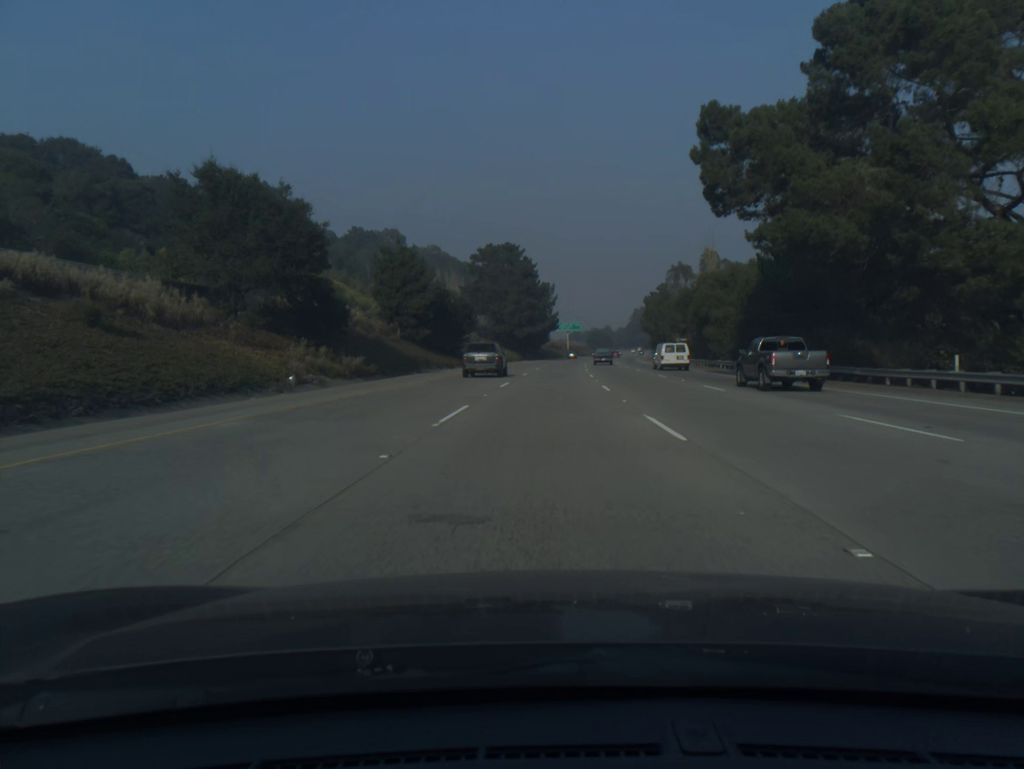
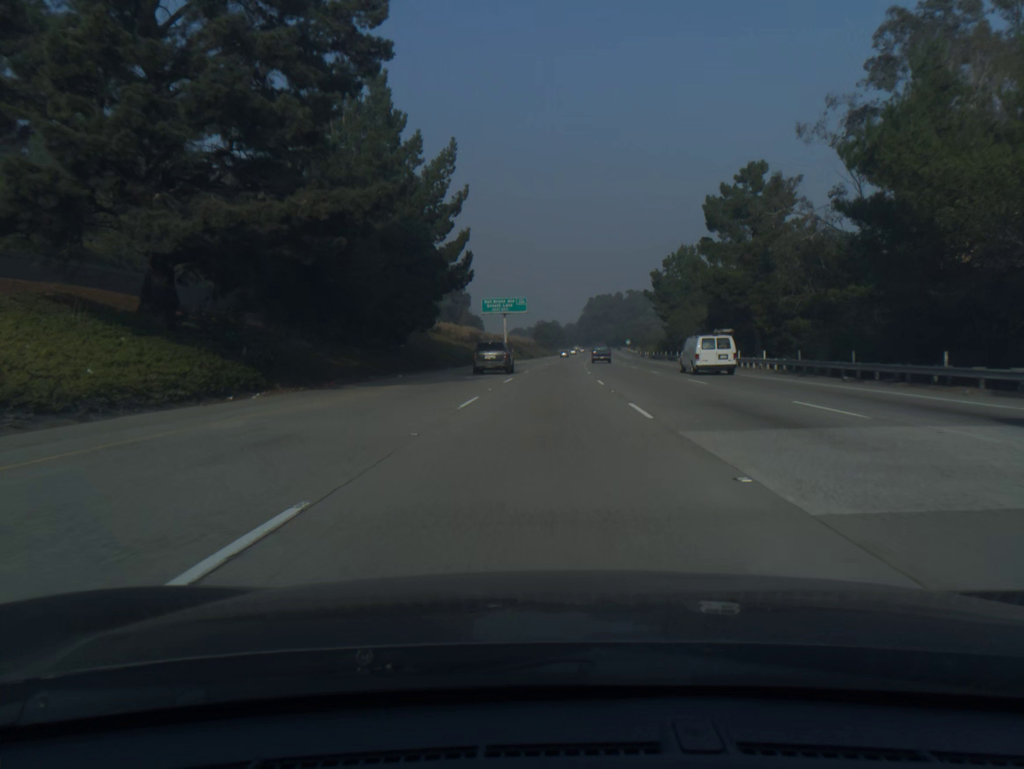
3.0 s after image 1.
(+3.8, +99.1) m; +4°
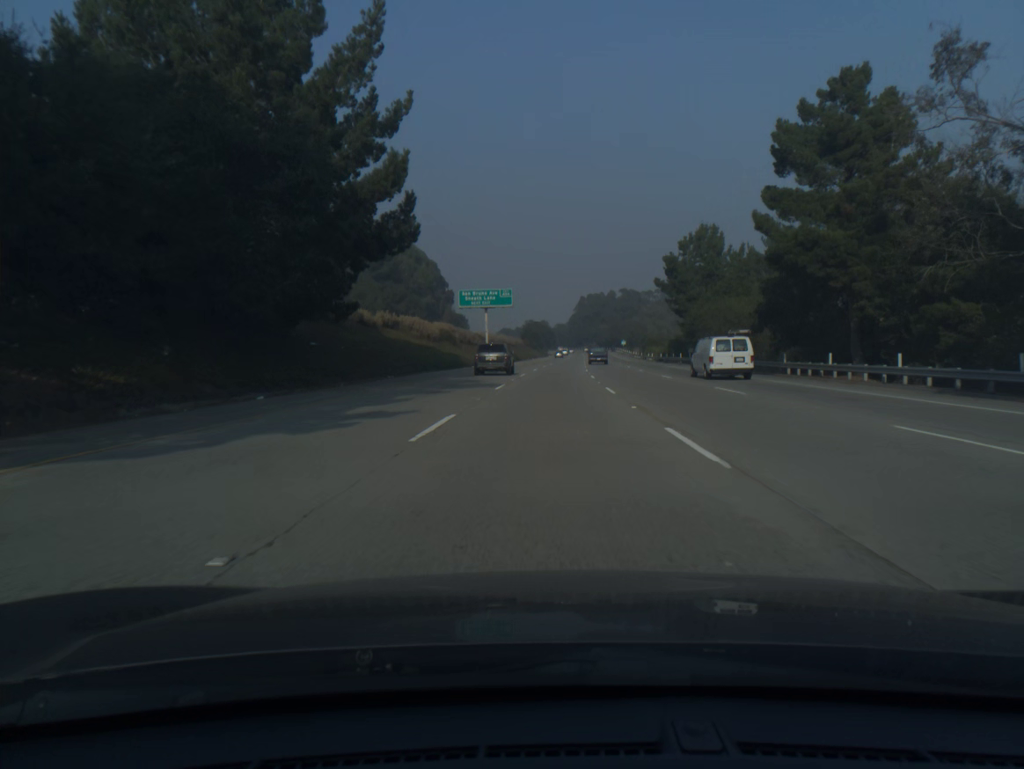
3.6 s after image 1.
(+0.1, +19.8) m; +1°
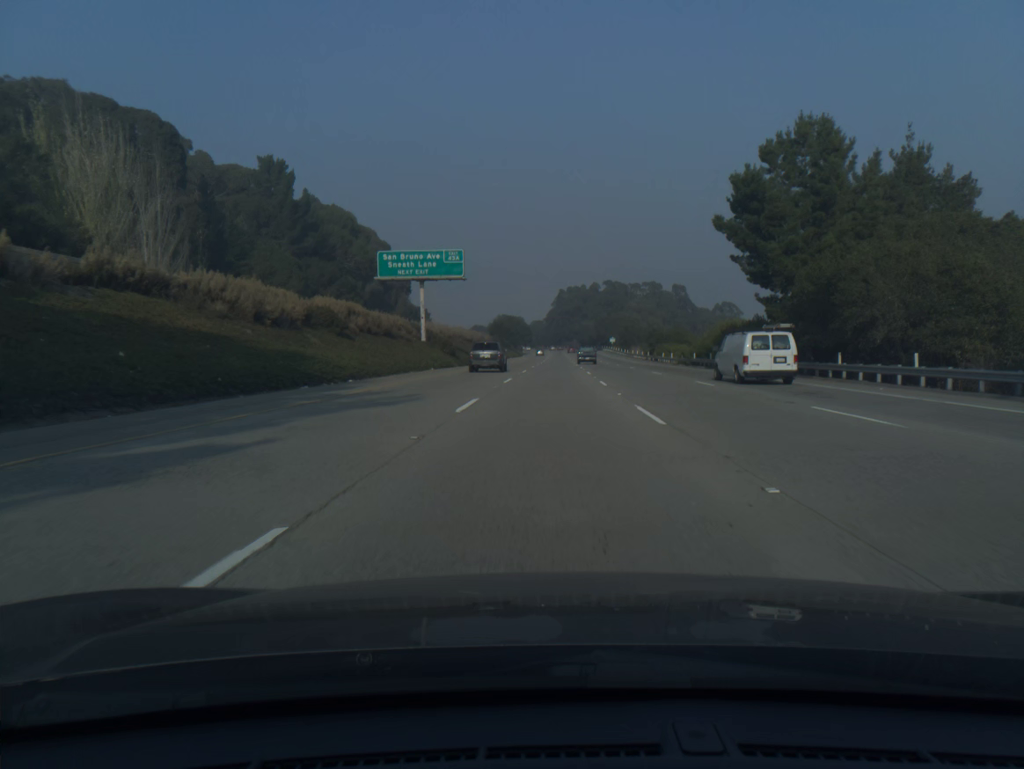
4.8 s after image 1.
(+0.6, +39.7) m; +2°
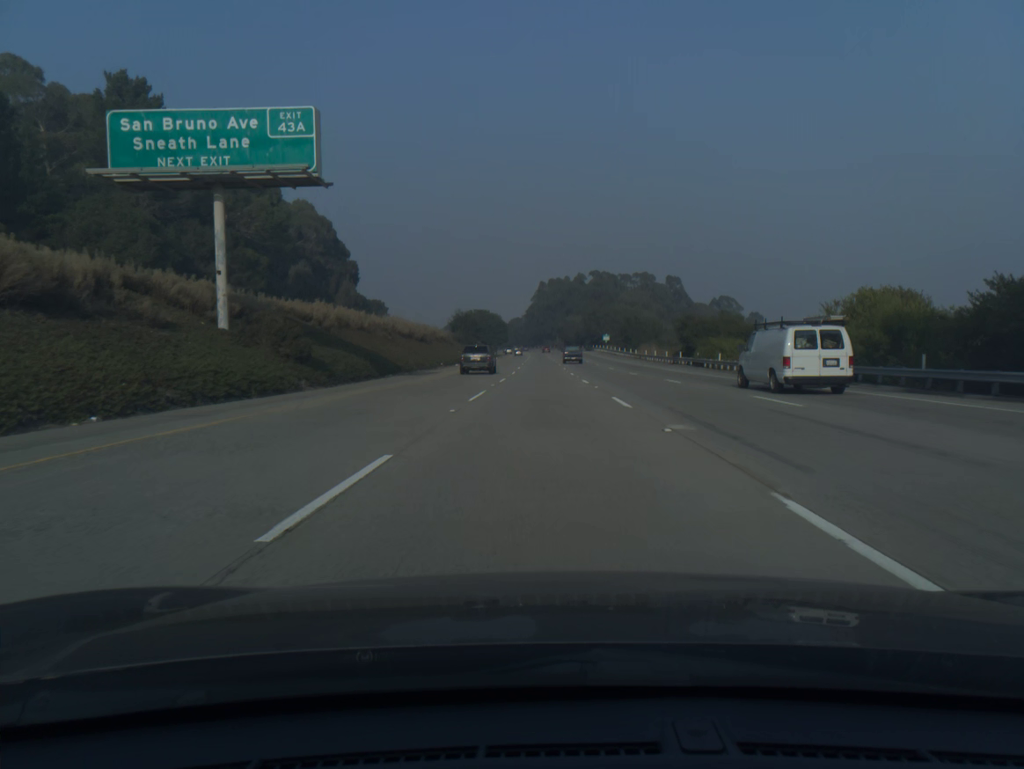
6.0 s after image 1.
(+0.5, +39.7) m; +1°
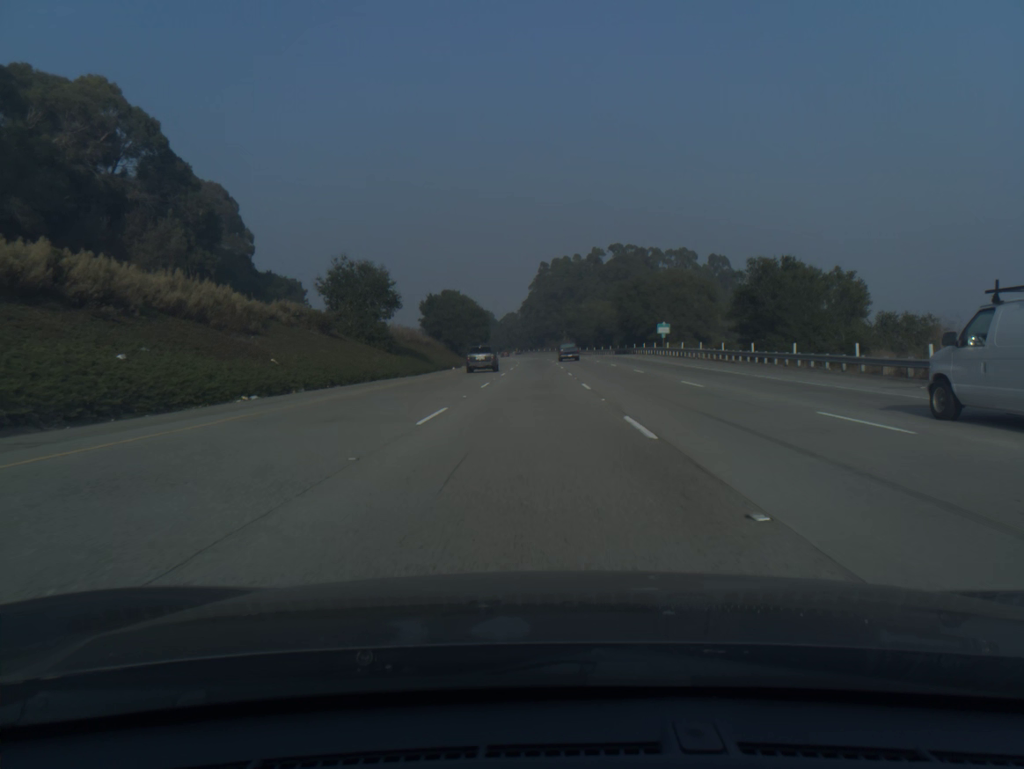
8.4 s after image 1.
(+0.1, +79.4) m; 0°
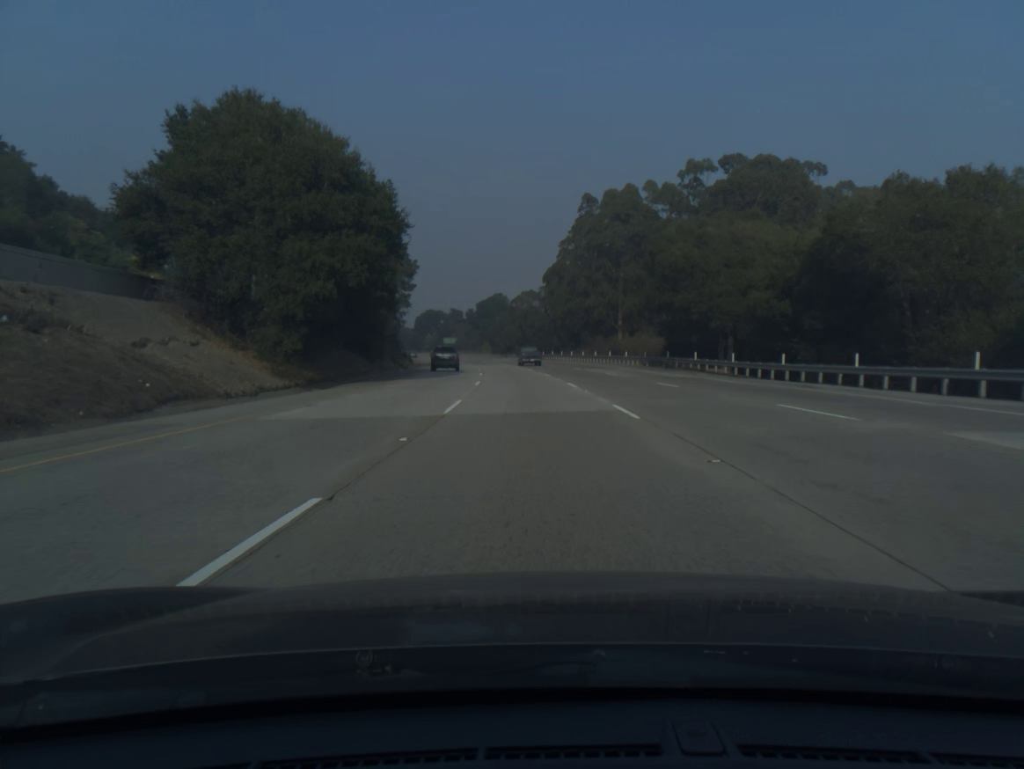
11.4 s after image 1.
(-1.1, +98.9) m; -2°
